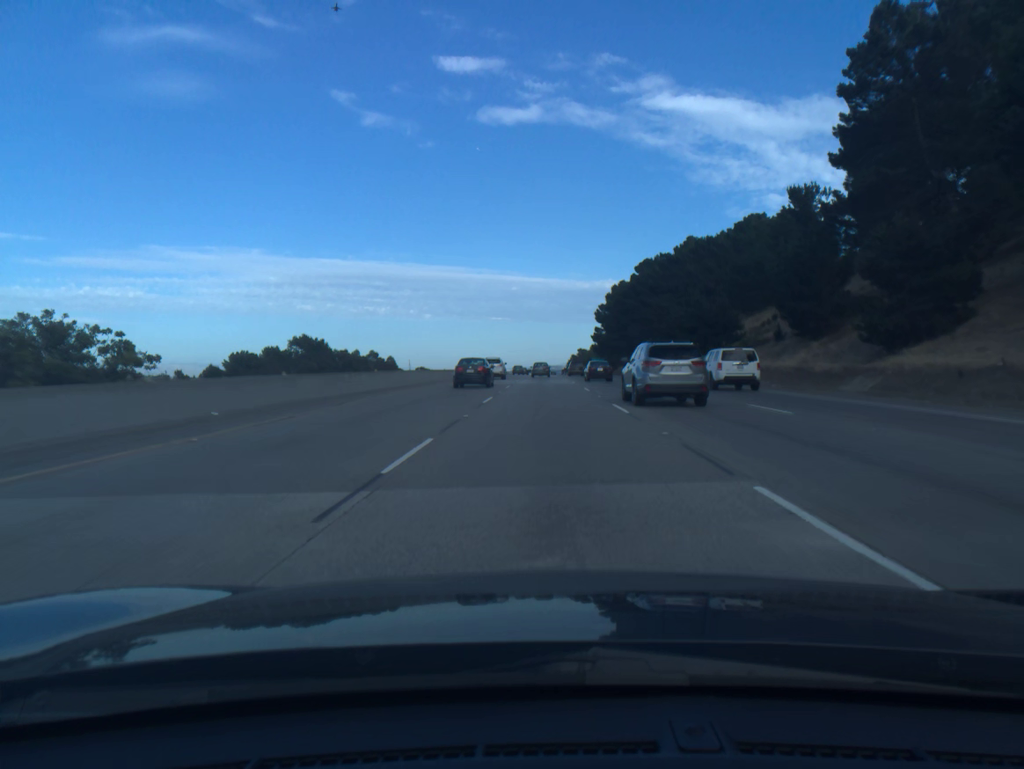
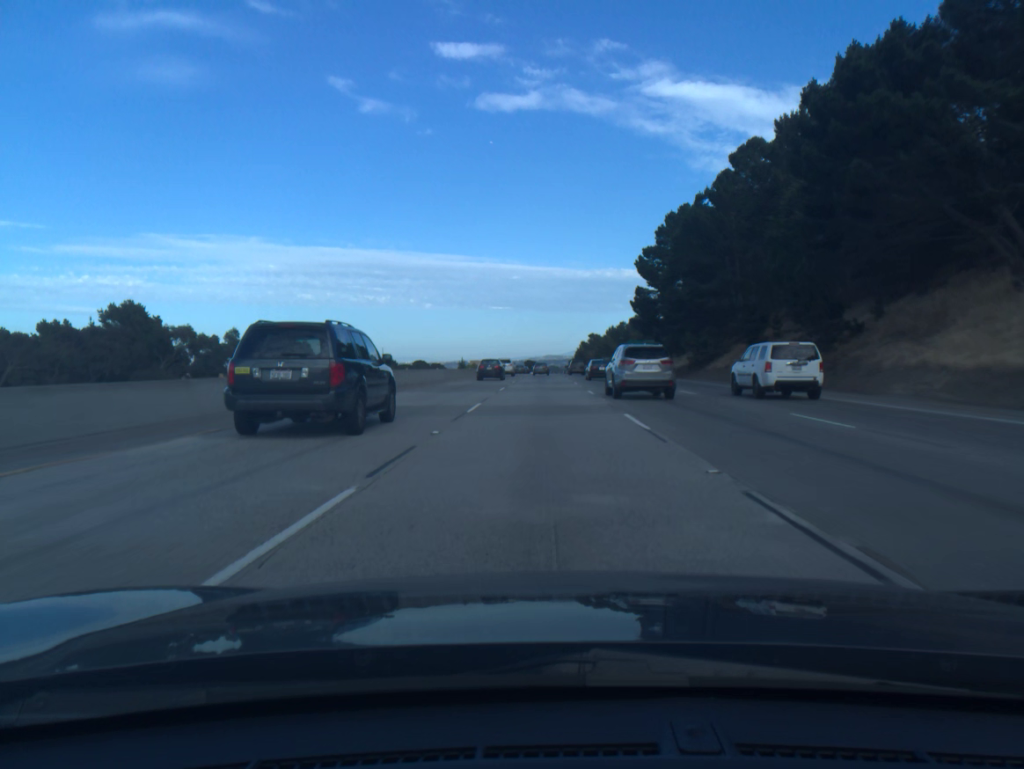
(+0.1, +92.3) m; 0°
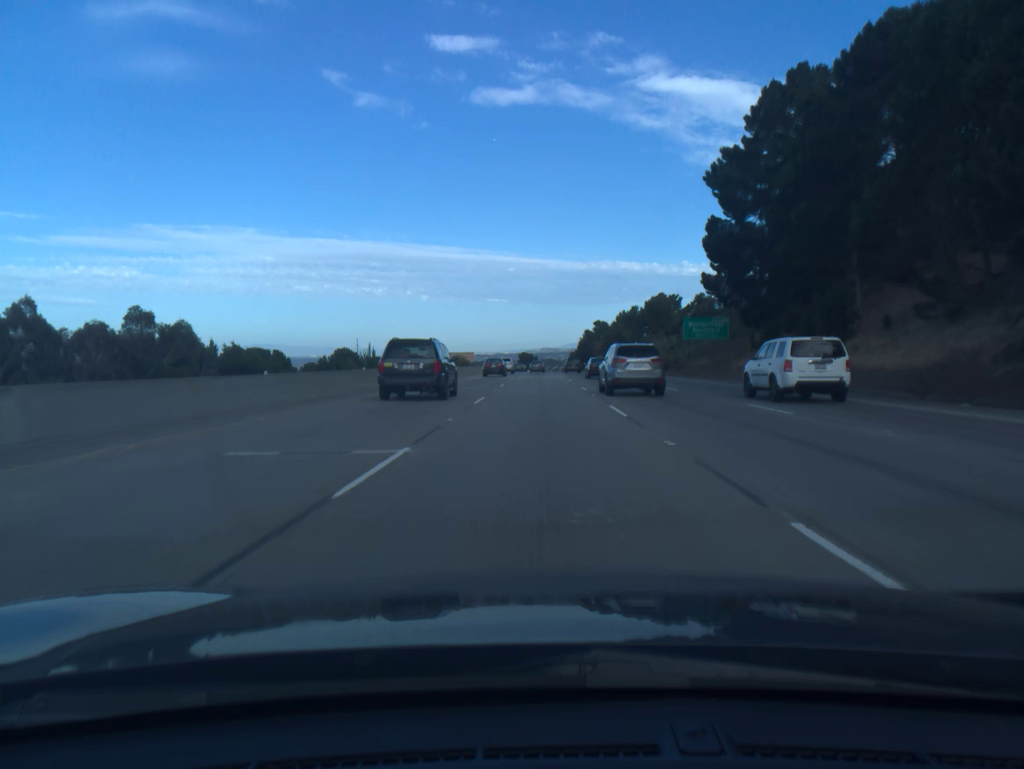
(0.0, +55.5) m; 0°
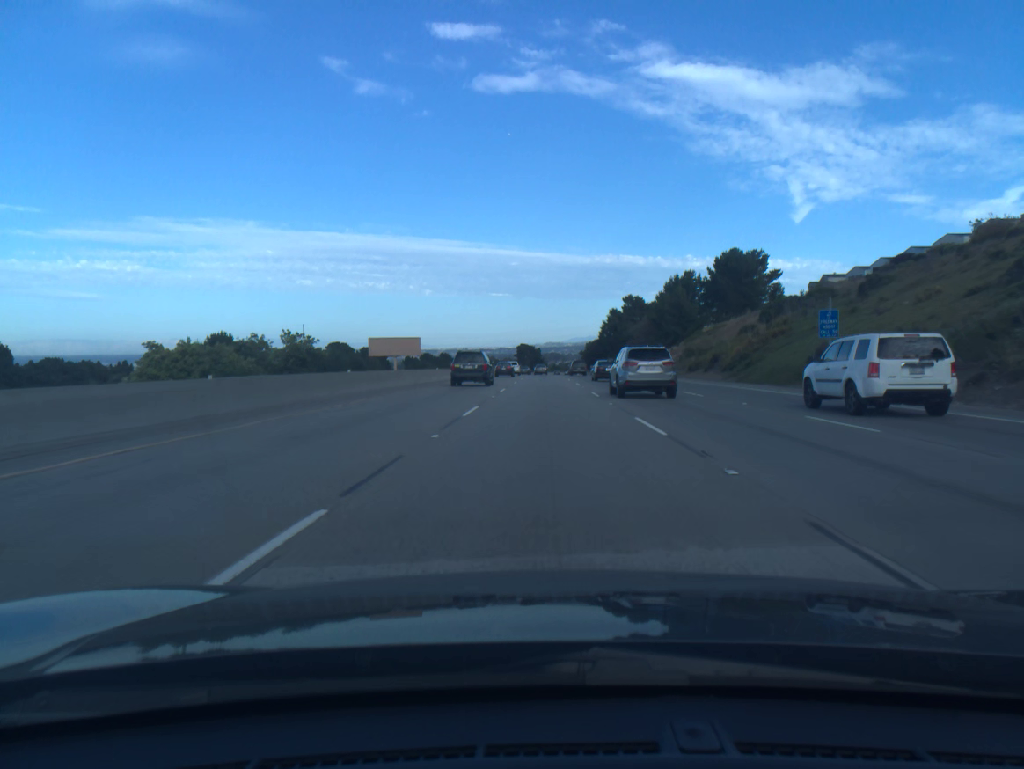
(-0.3, +92.2) m; 0°
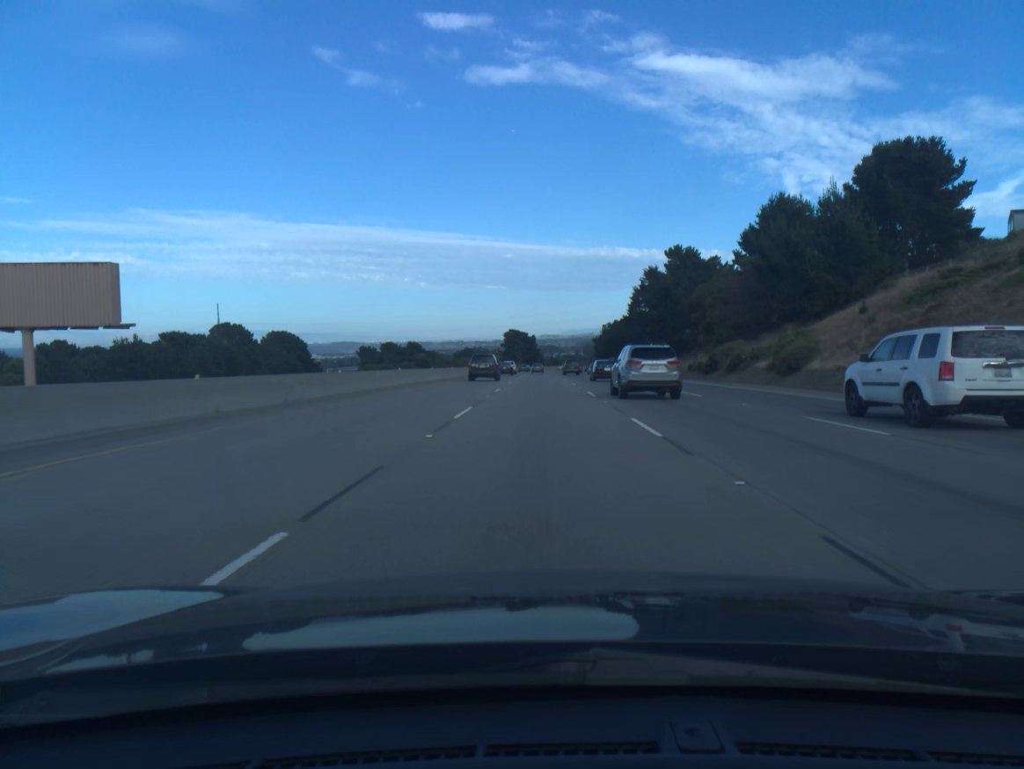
(+0.2, +73.8) m; 0°
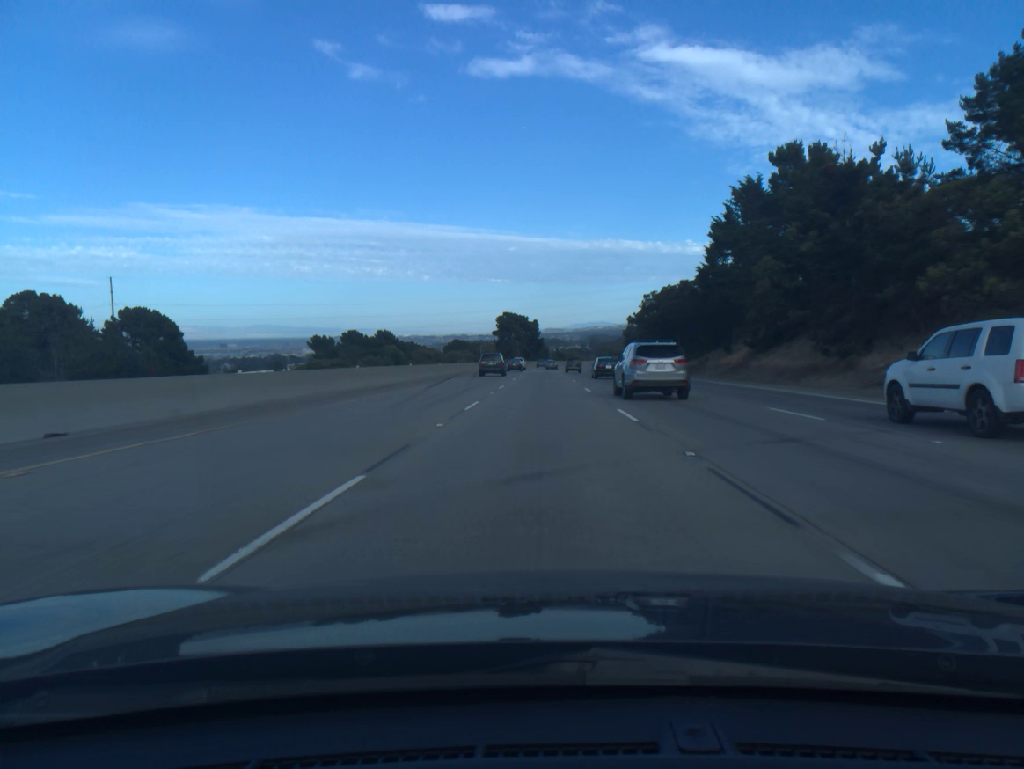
(-0.1, +55.6) m; 0°
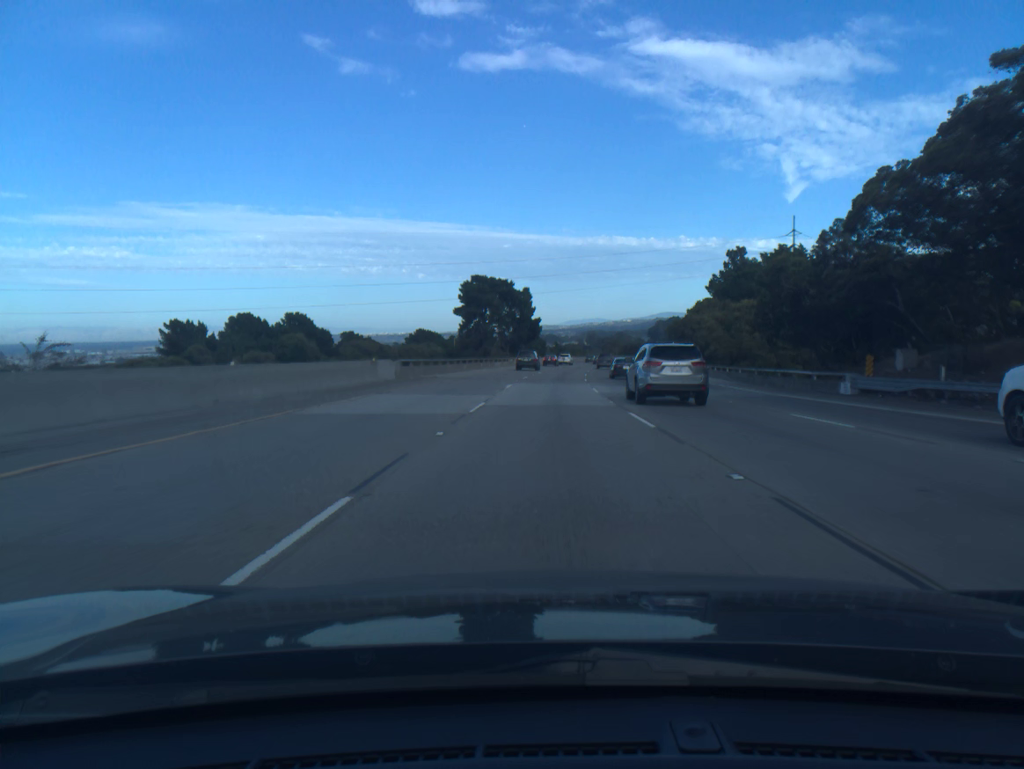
(-0.1, +74.2) m; 0°
